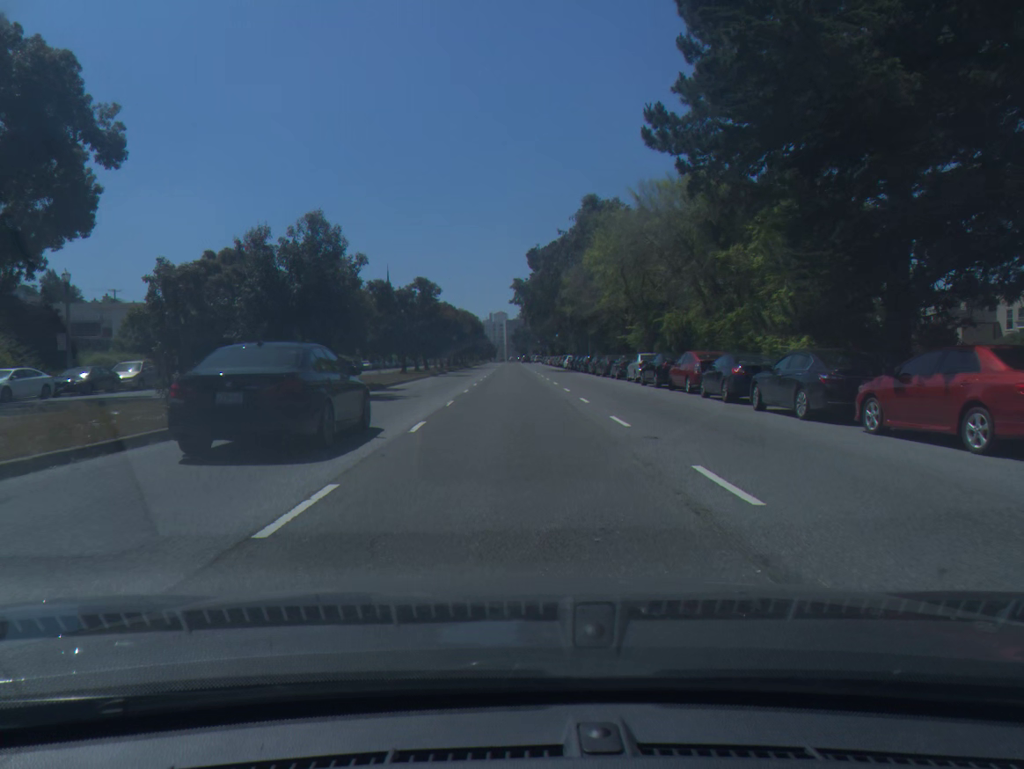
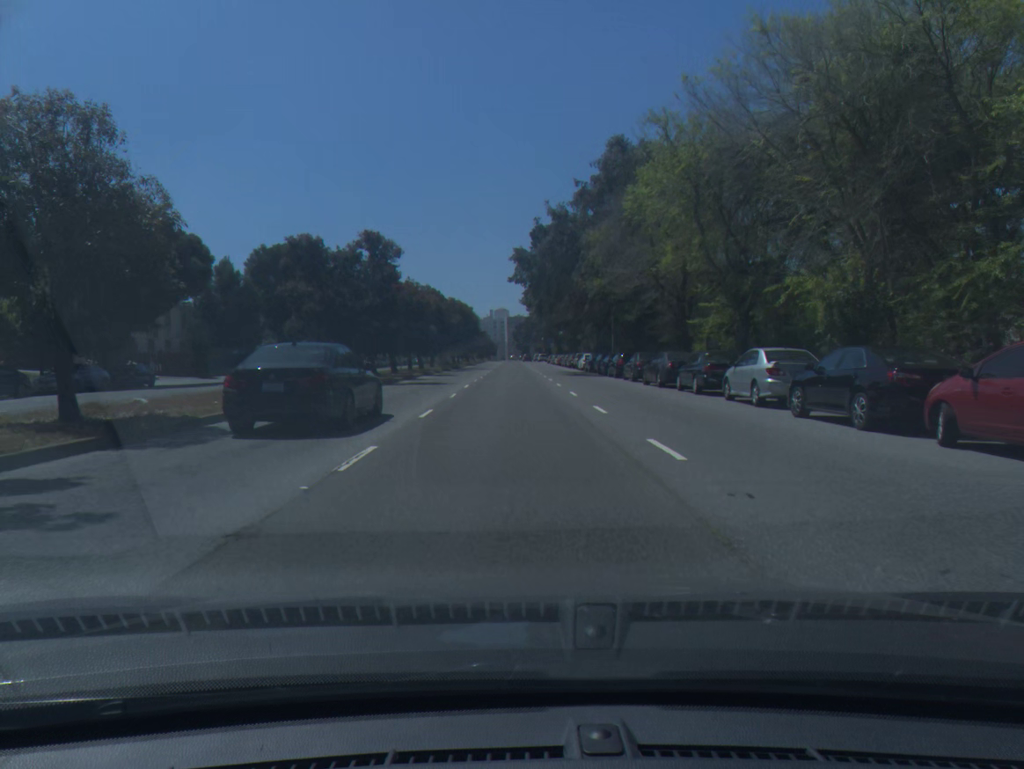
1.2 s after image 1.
(0.0, +19.3) m; 0°
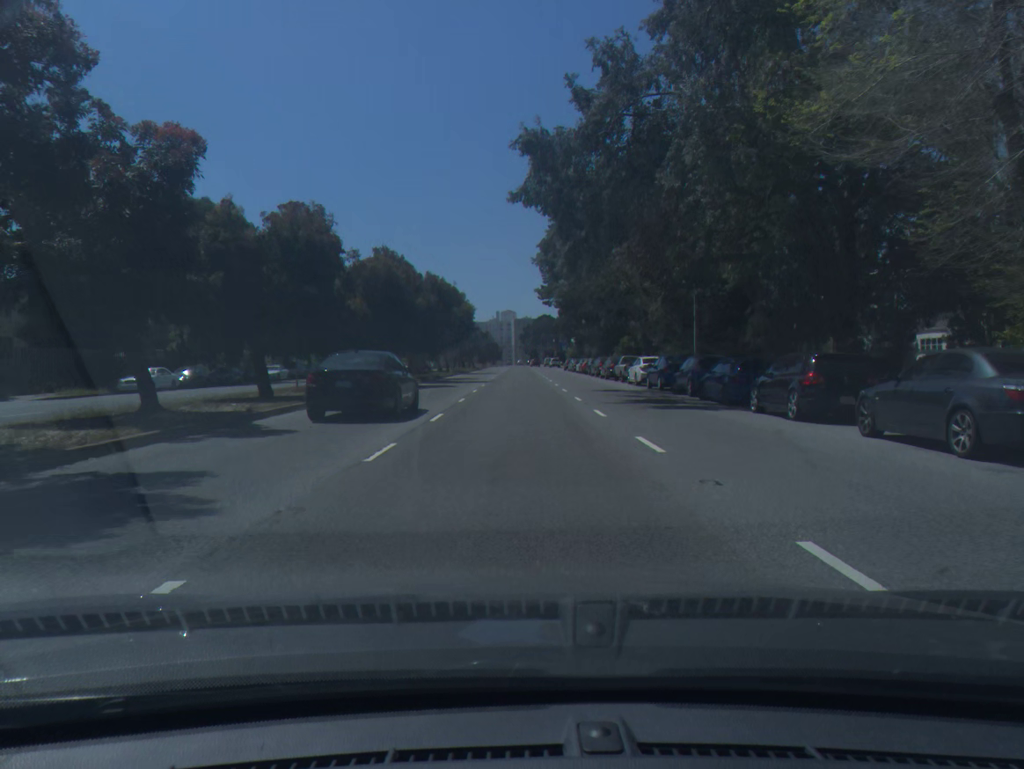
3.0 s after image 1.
(-0.1, +27.9) m; 0°
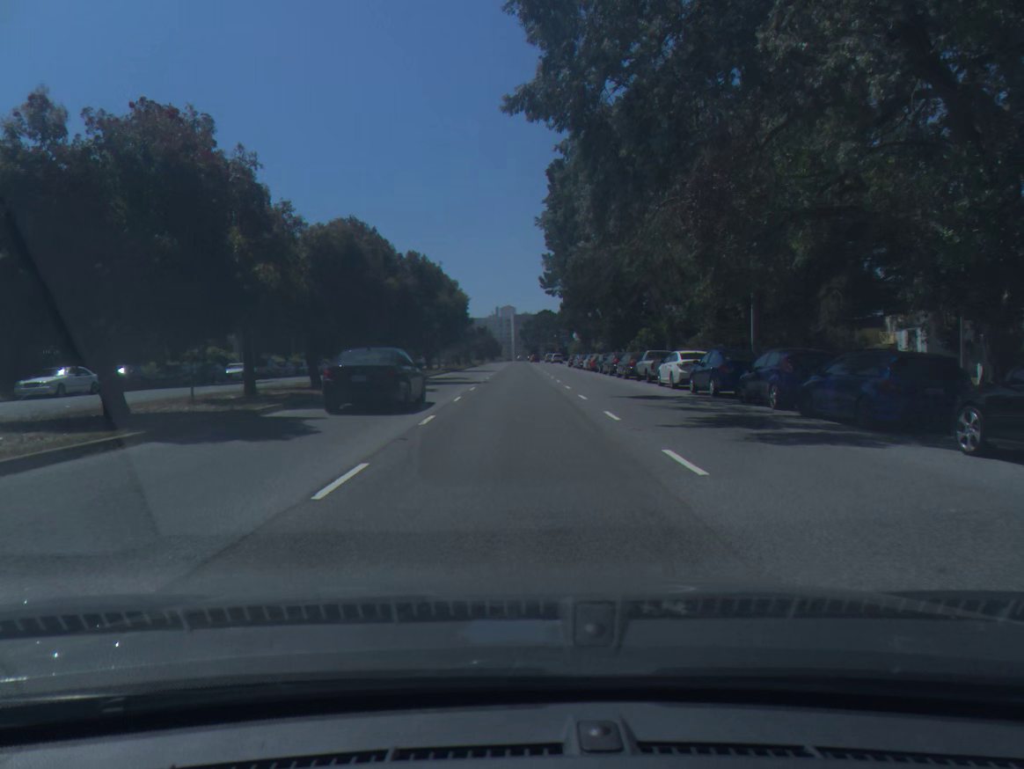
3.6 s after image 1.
(0.0, +9.2) m; 0°
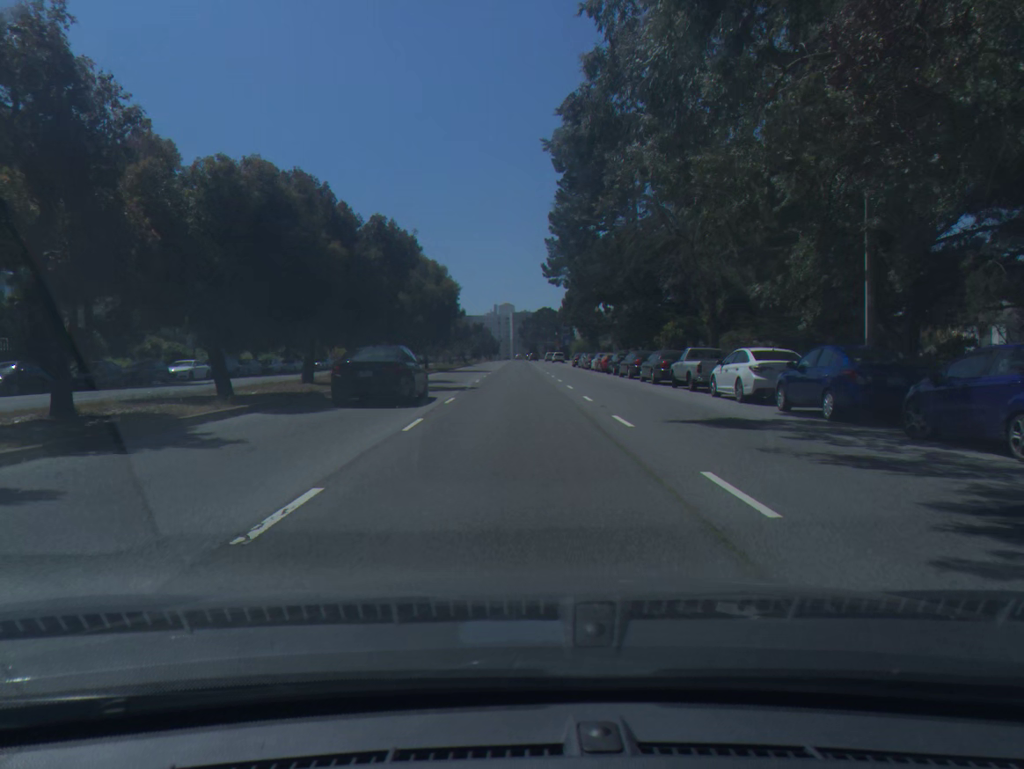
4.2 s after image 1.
(0.0, +9.3) m; 0°
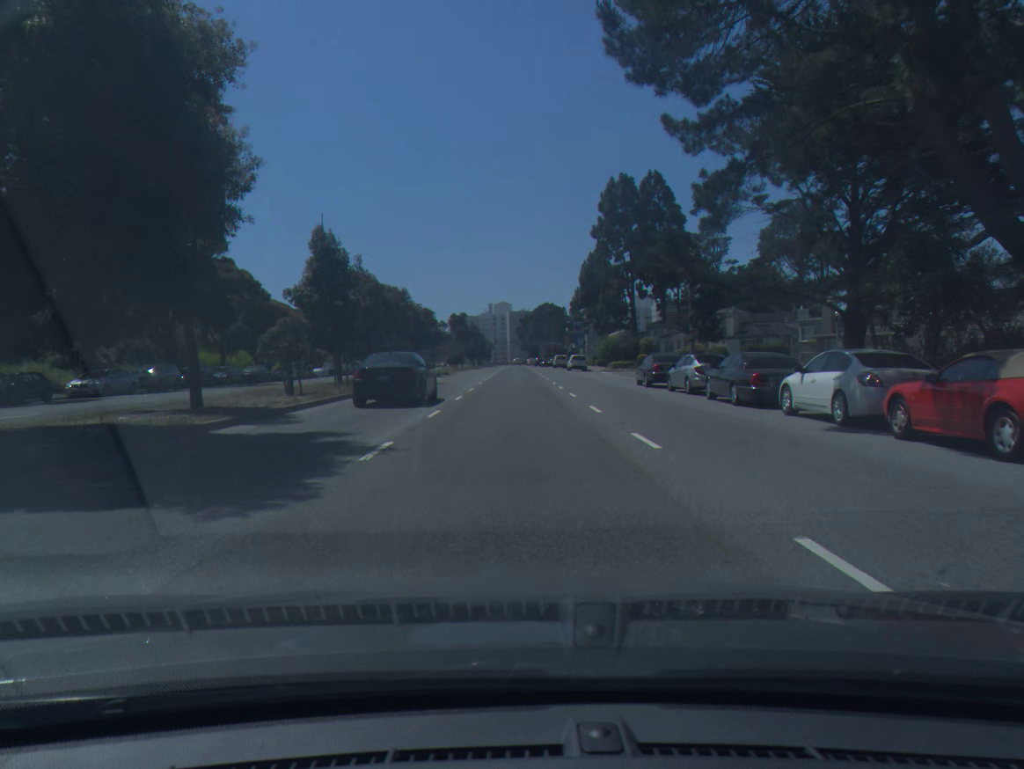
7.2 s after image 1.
(+0.1, +46.7) m; 0°
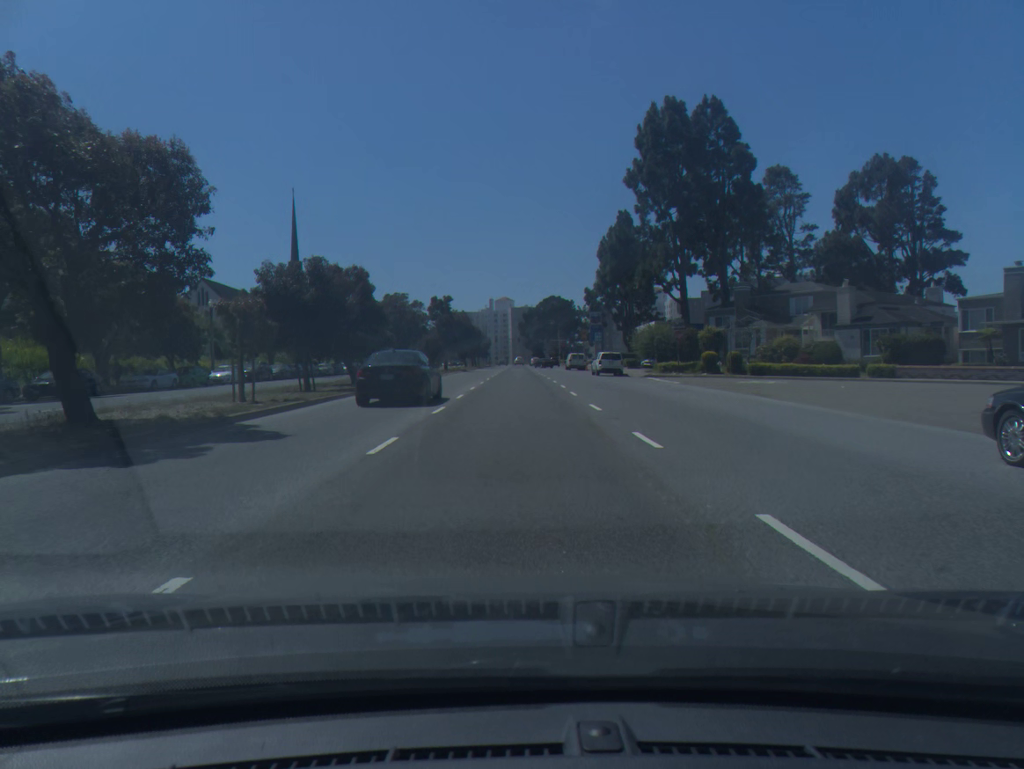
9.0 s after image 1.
(0.0, +28.2) m; 0°
